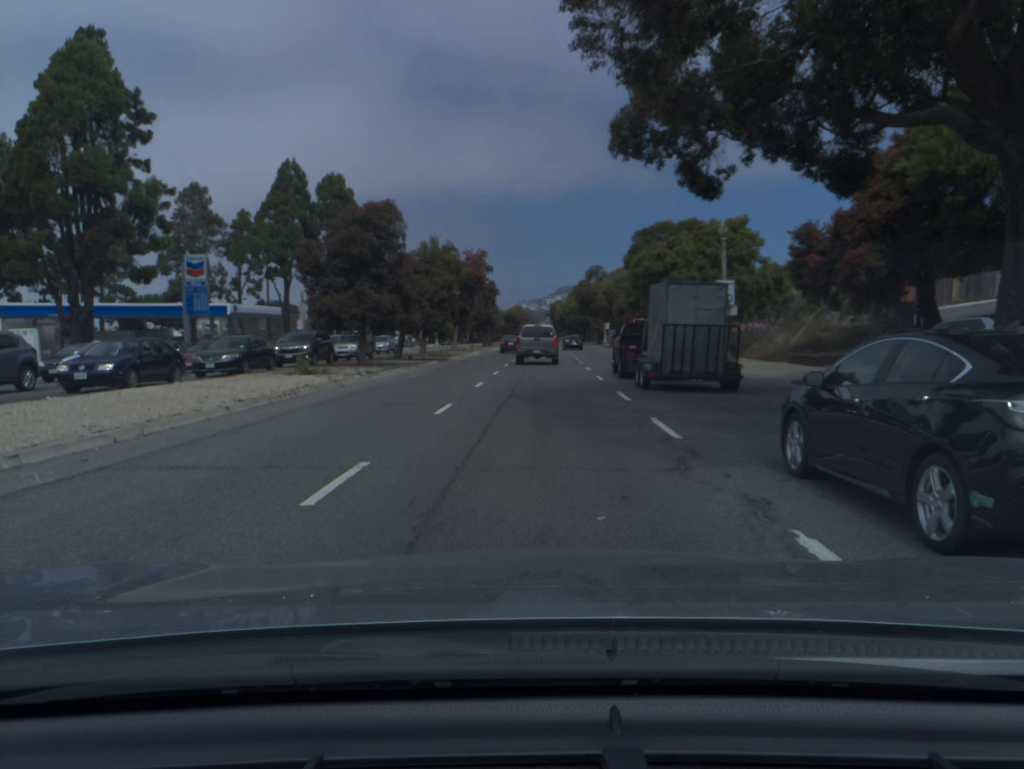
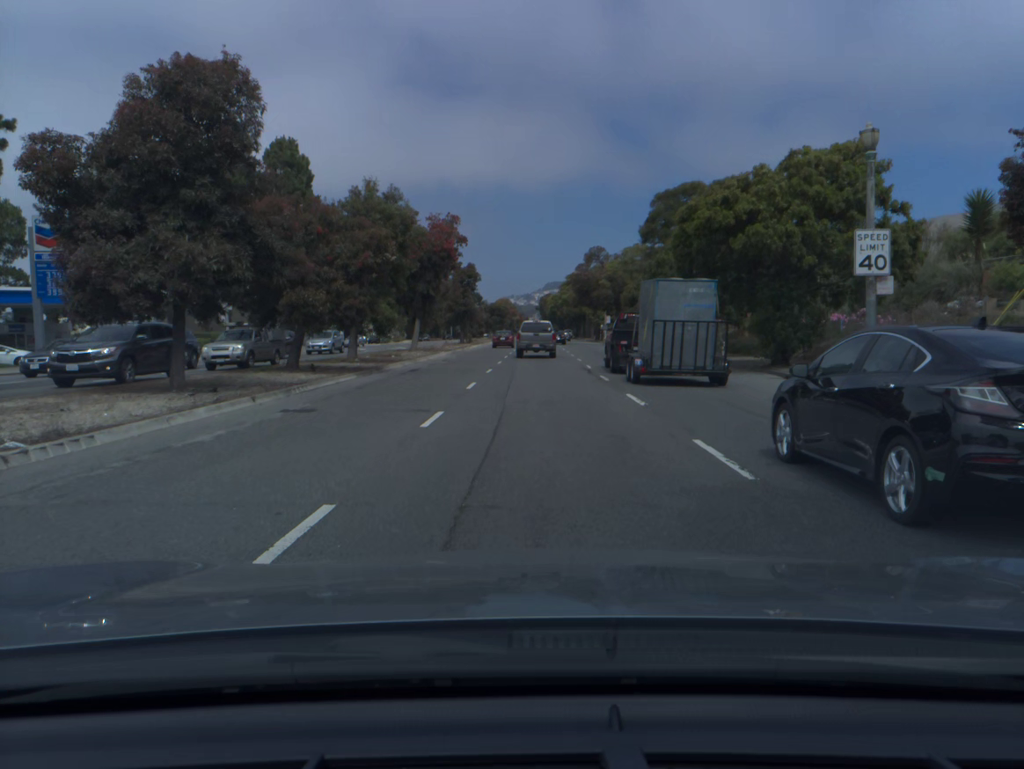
(+0.1, +17.1) m; 0°
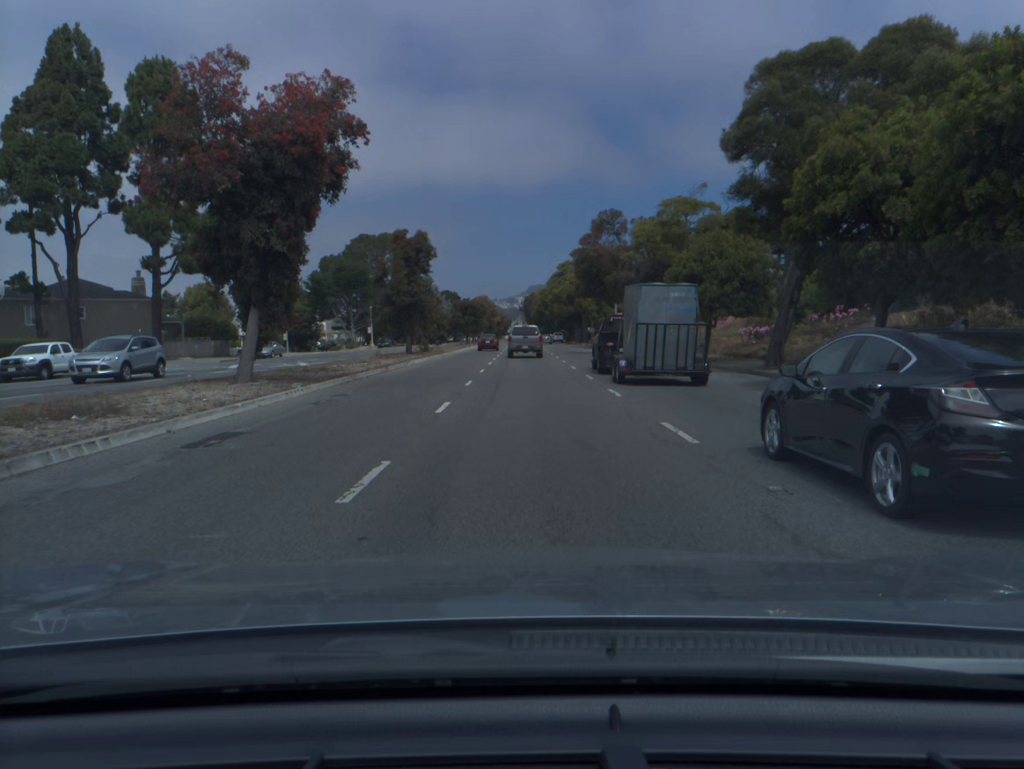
(+0.4, +26.9) m; +2°
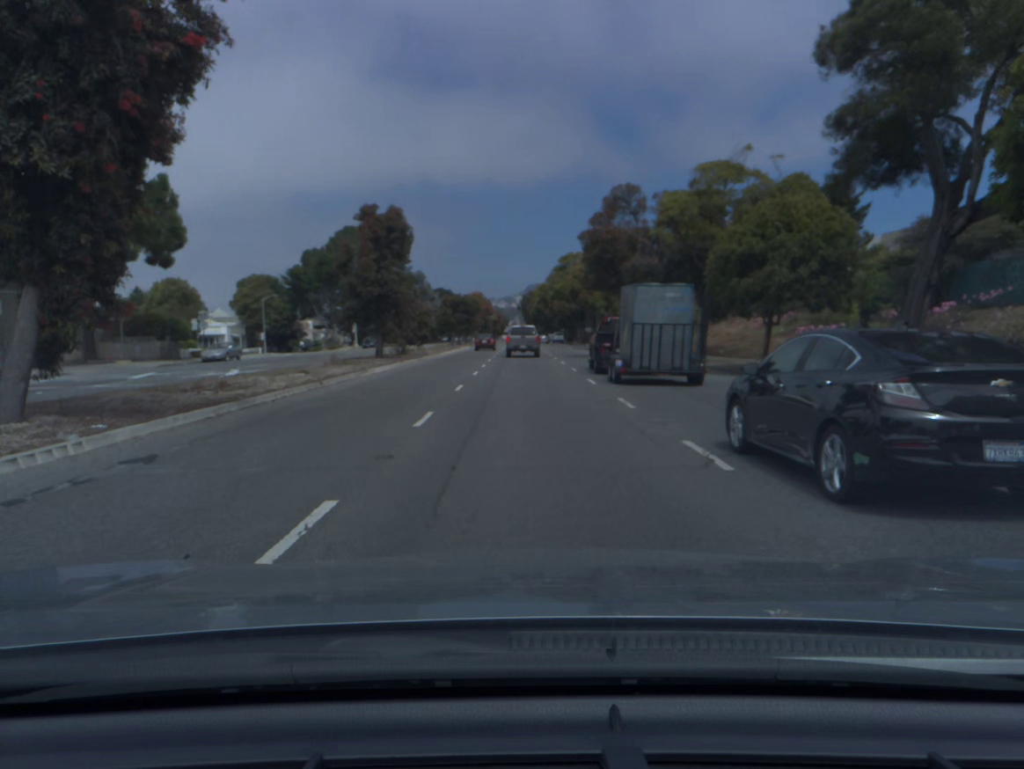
(0.0, +9.4) m; 0°
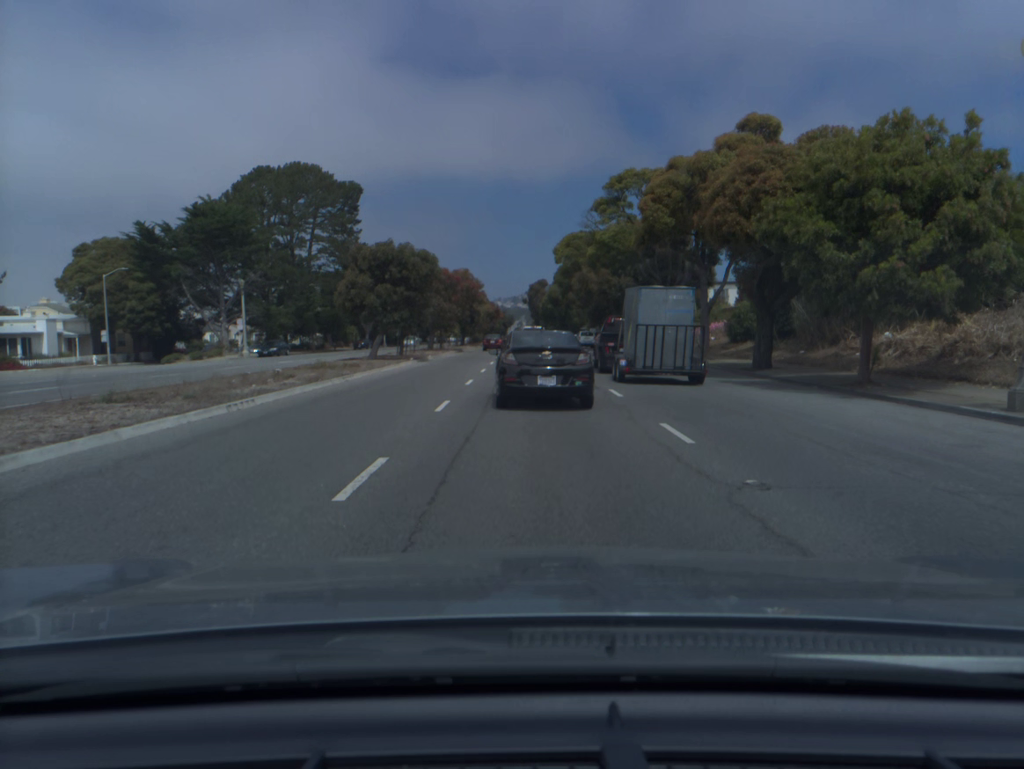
(-0.3, +49.2) m; -1°
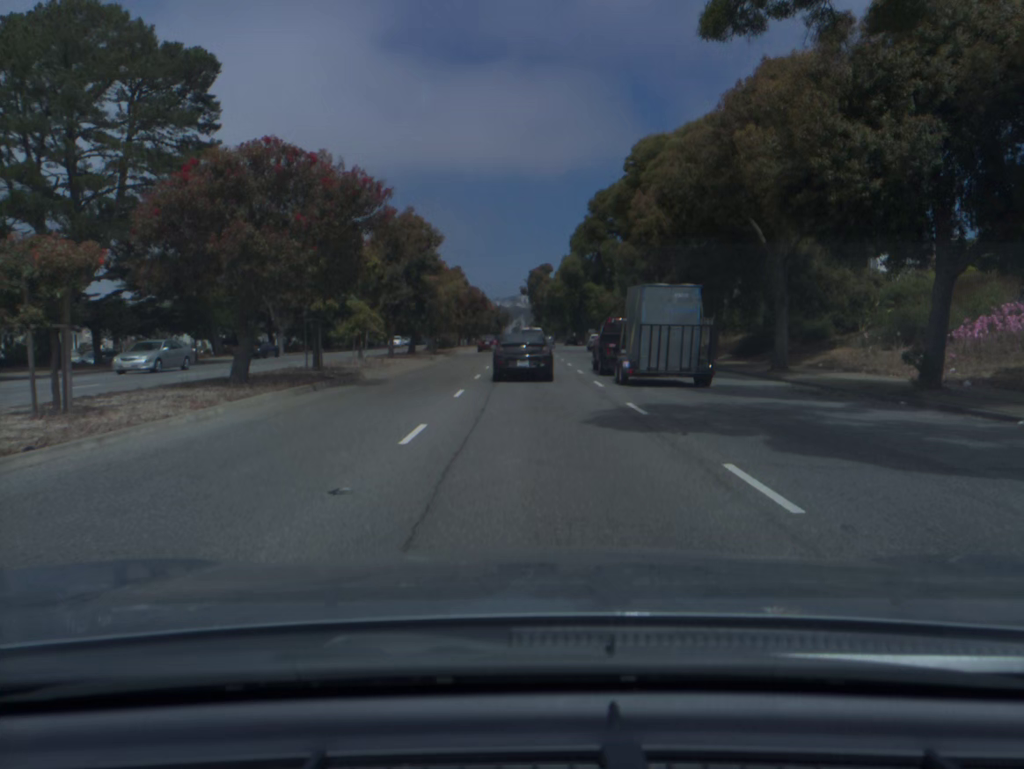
(+0.1, +40.8) m; 0°
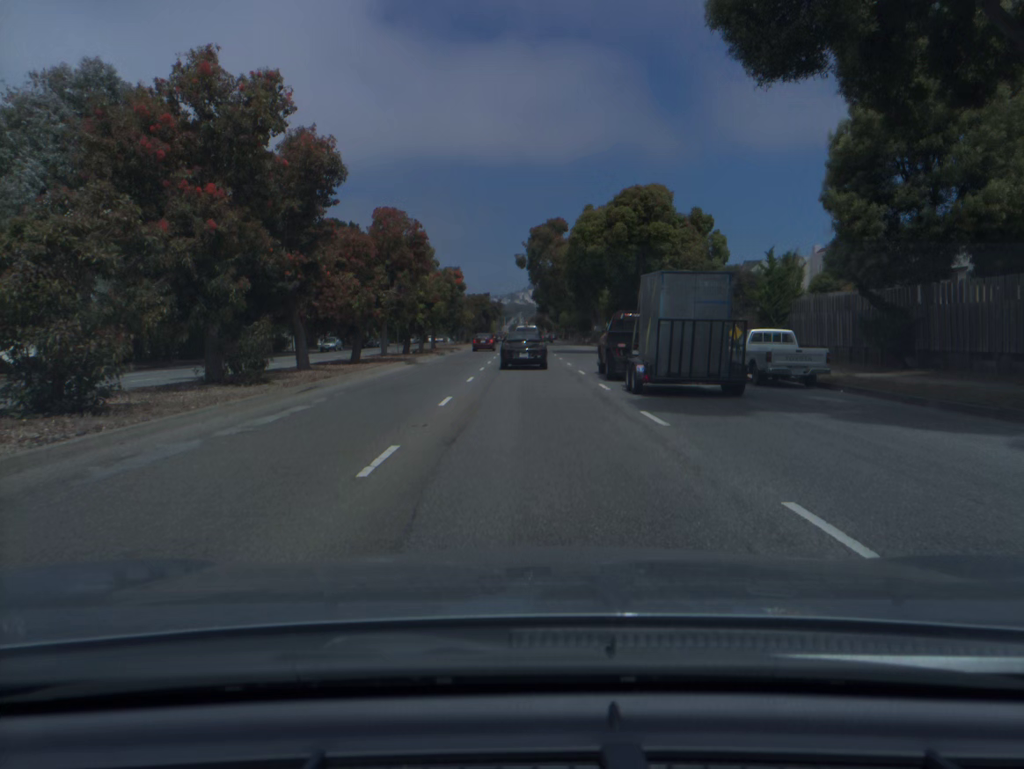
(0.0, +53.4) m; 0°
